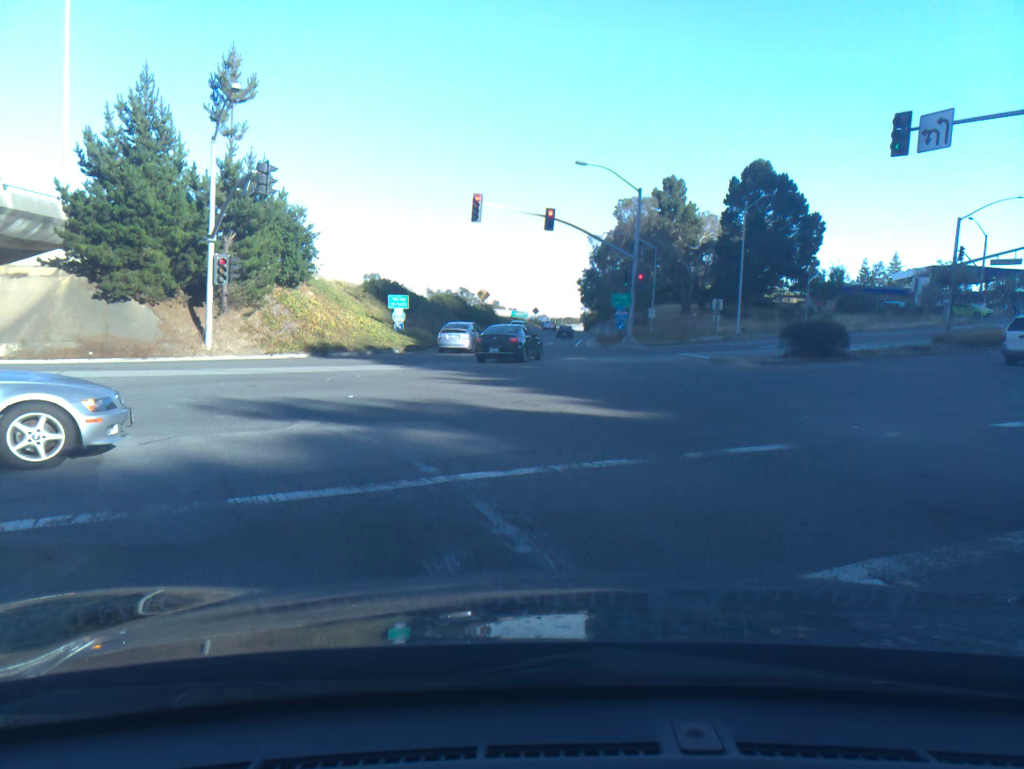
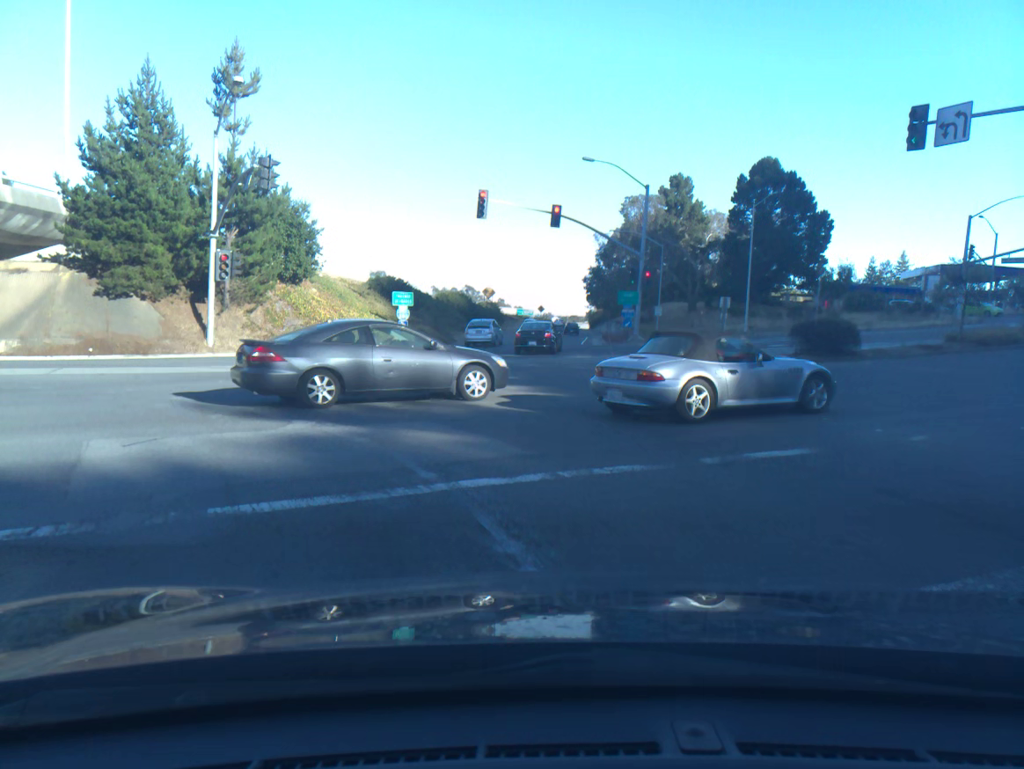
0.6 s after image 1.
(0.0, +0.5) m; 0°
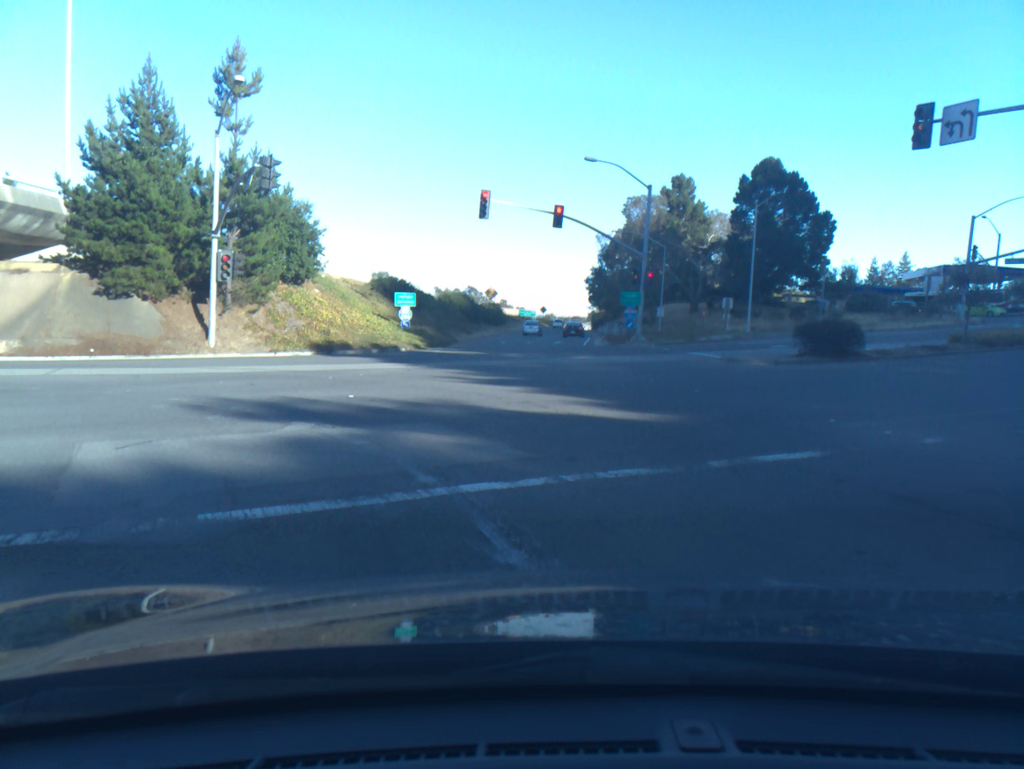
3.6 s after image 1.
(0.0, +0.3) m; 0°
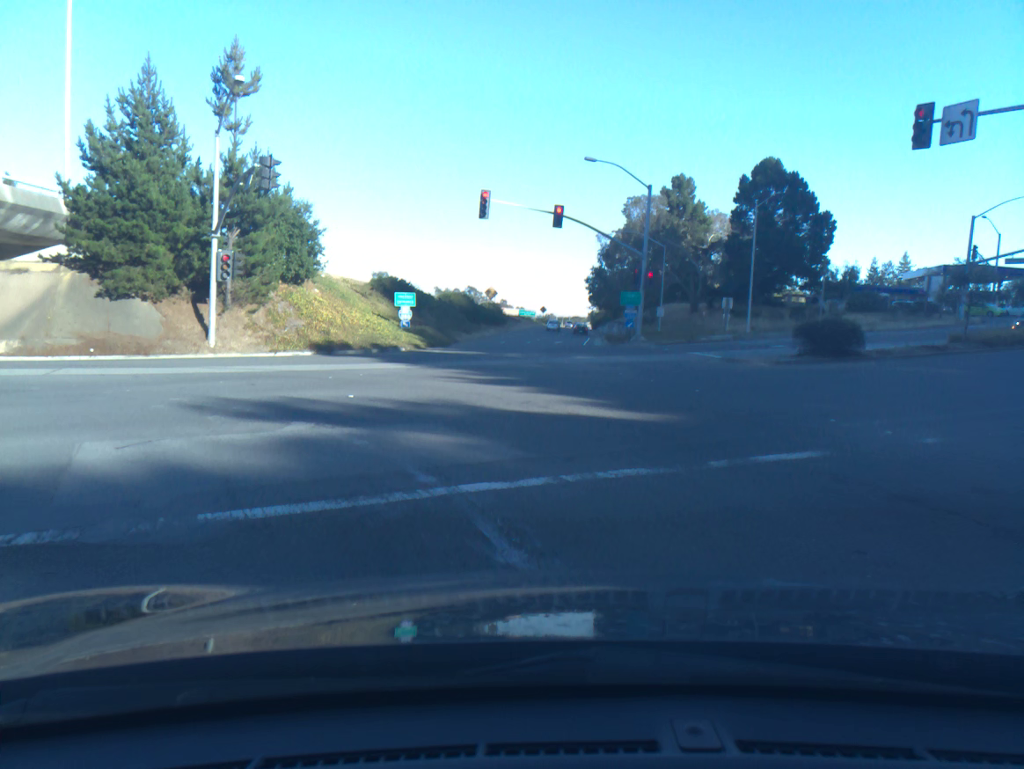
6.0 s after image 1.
(0.0, 0.0) m; 0°
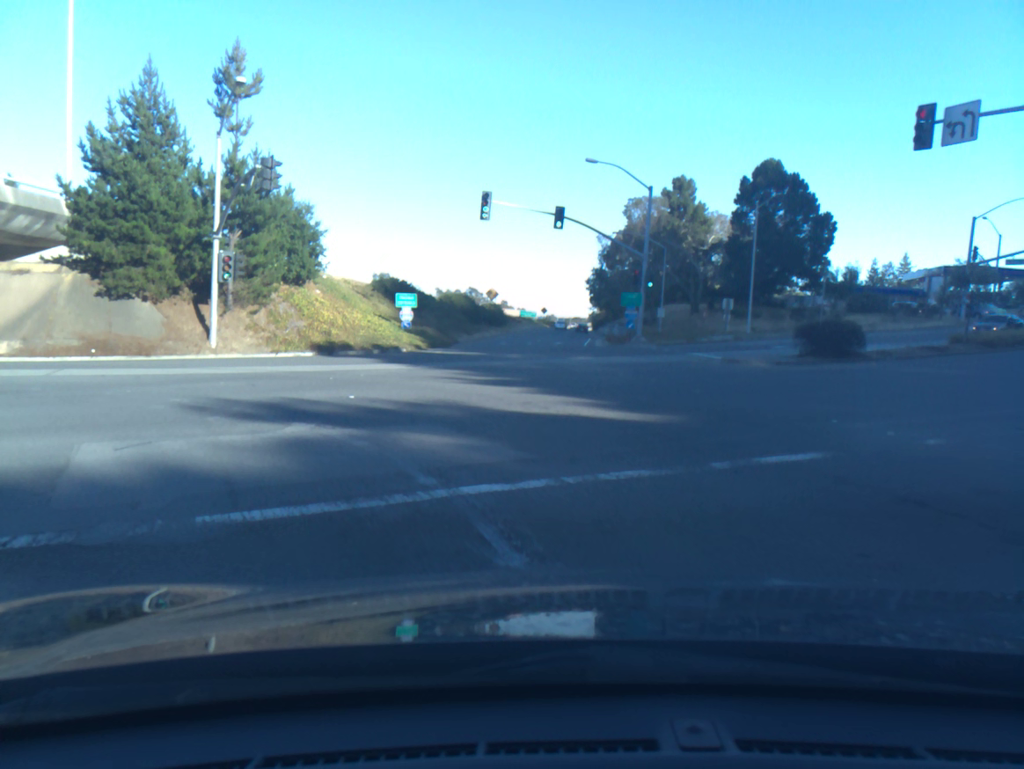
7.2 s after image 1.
(0.0, 0.0) m; 0°
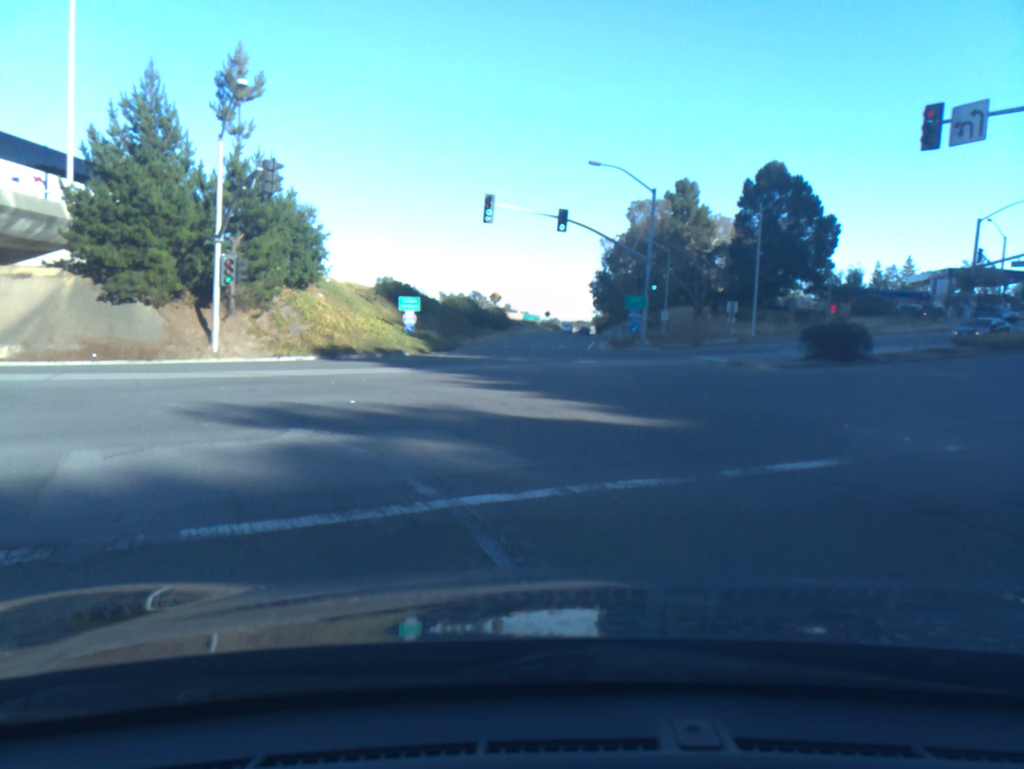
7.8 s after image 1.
(0.0, +0.3) m; 0°
